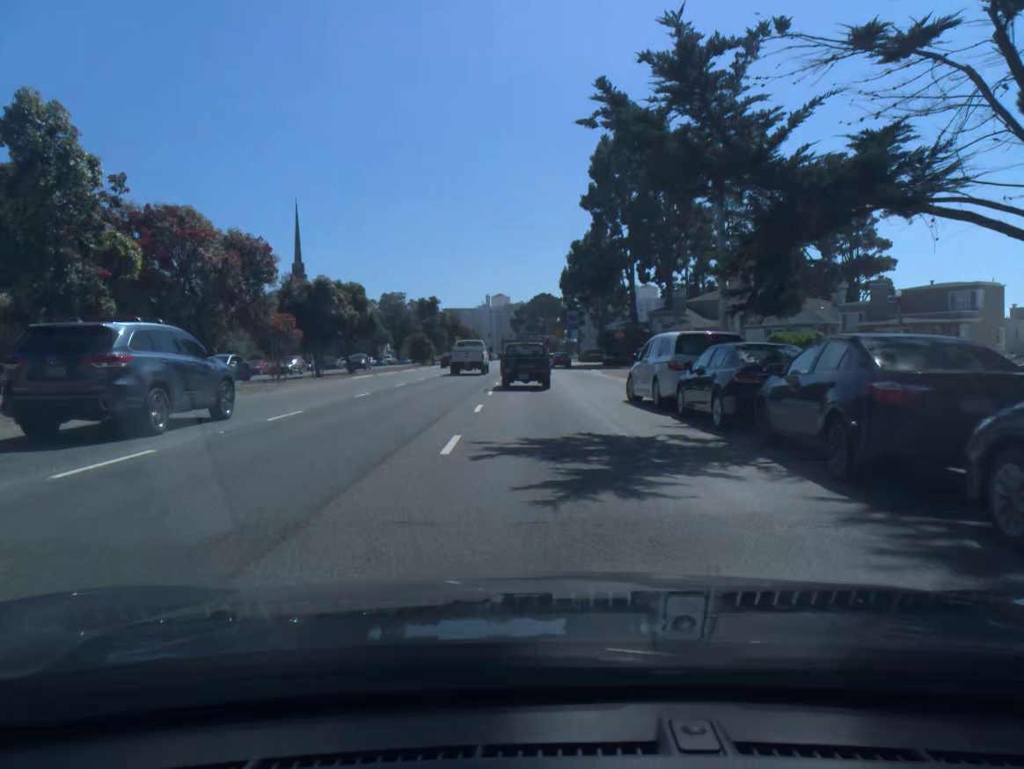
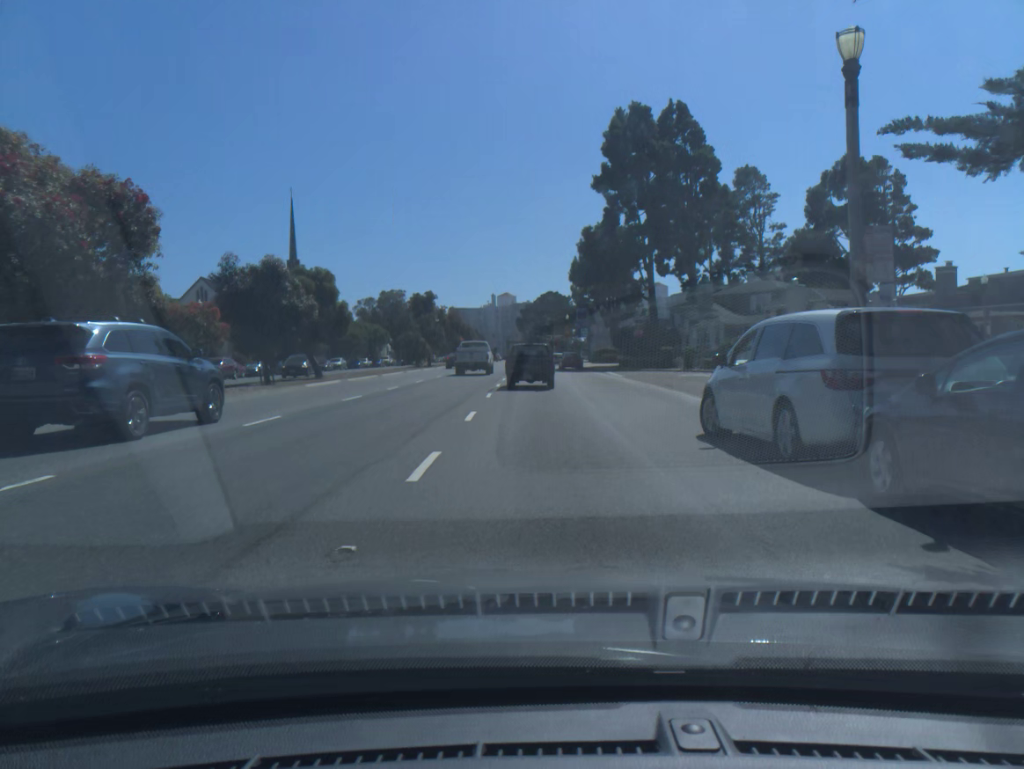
(0.0, +8.8) m; 0°
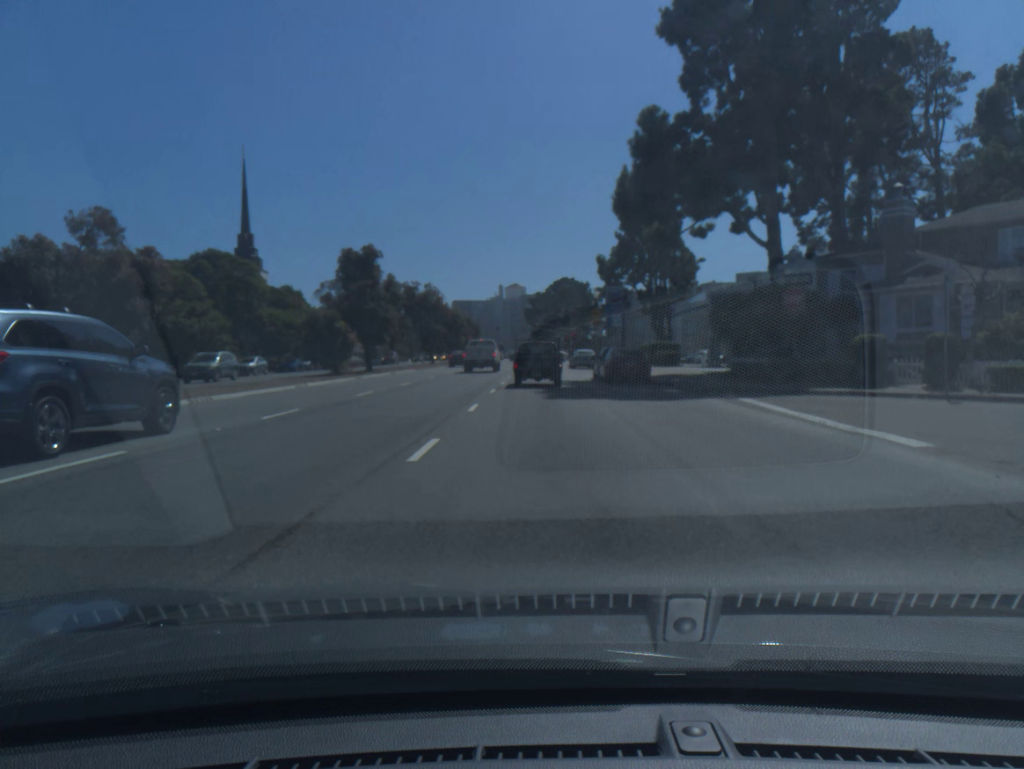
(-0.3, +34.6) m; -1°
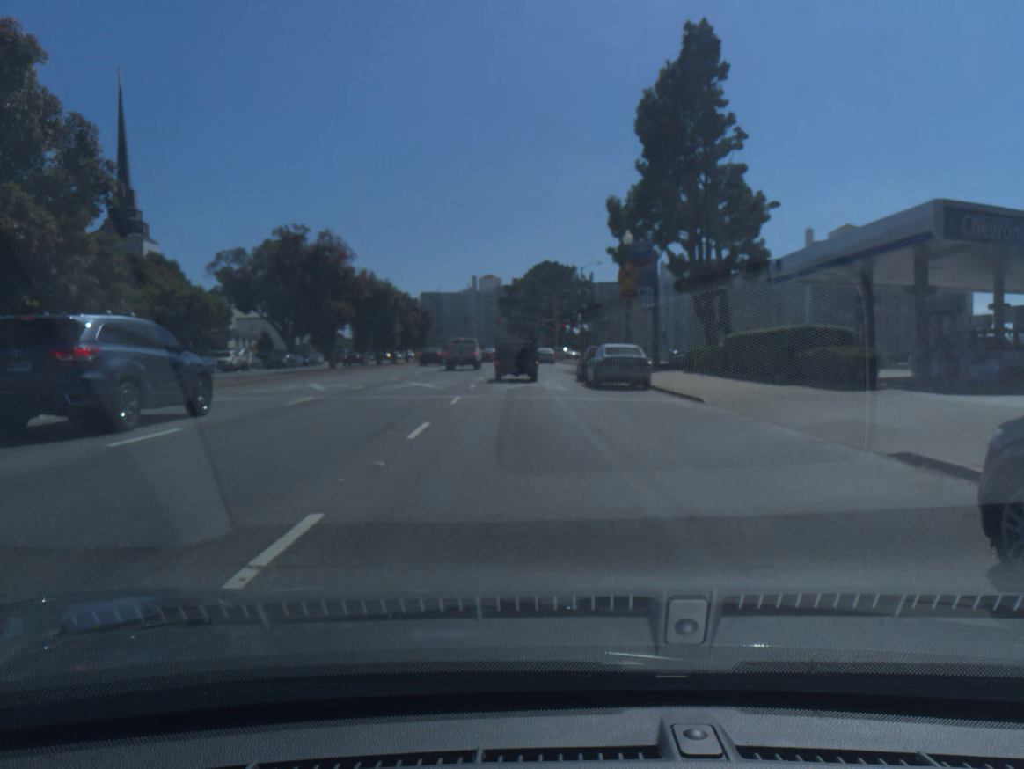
(-0.2, +34.2) m; +2°
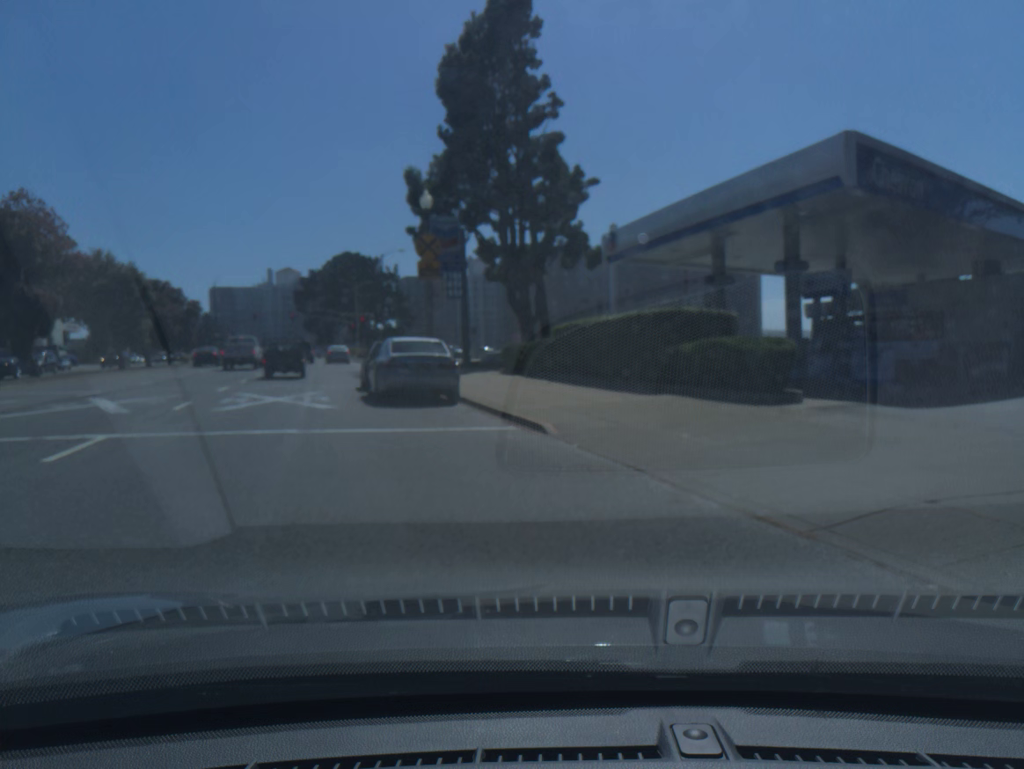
(+1.0, +8.4) m; +17°
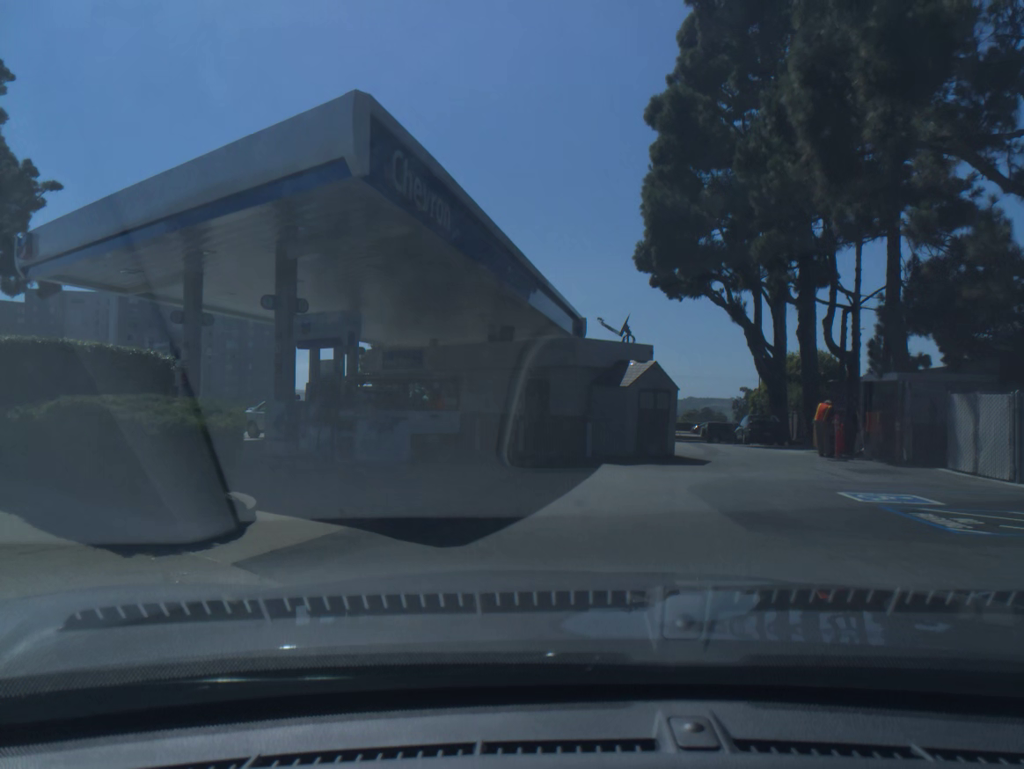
(+2.0, +6.8) m; +32°
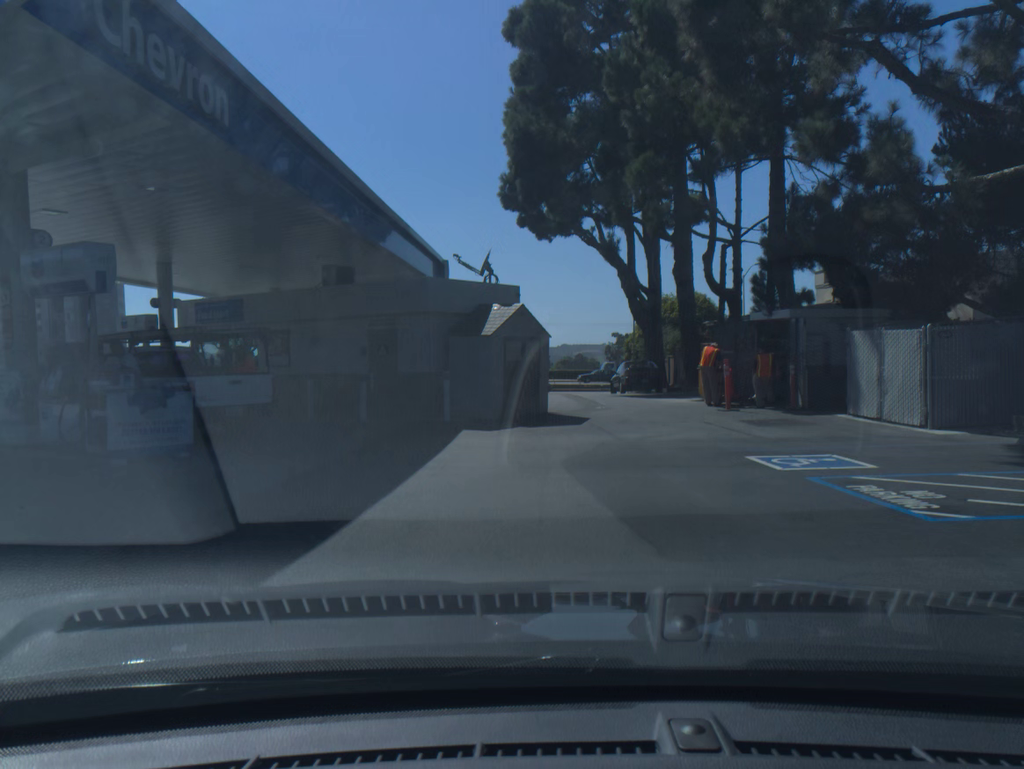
(+0.4, +3.4) m; +6°
